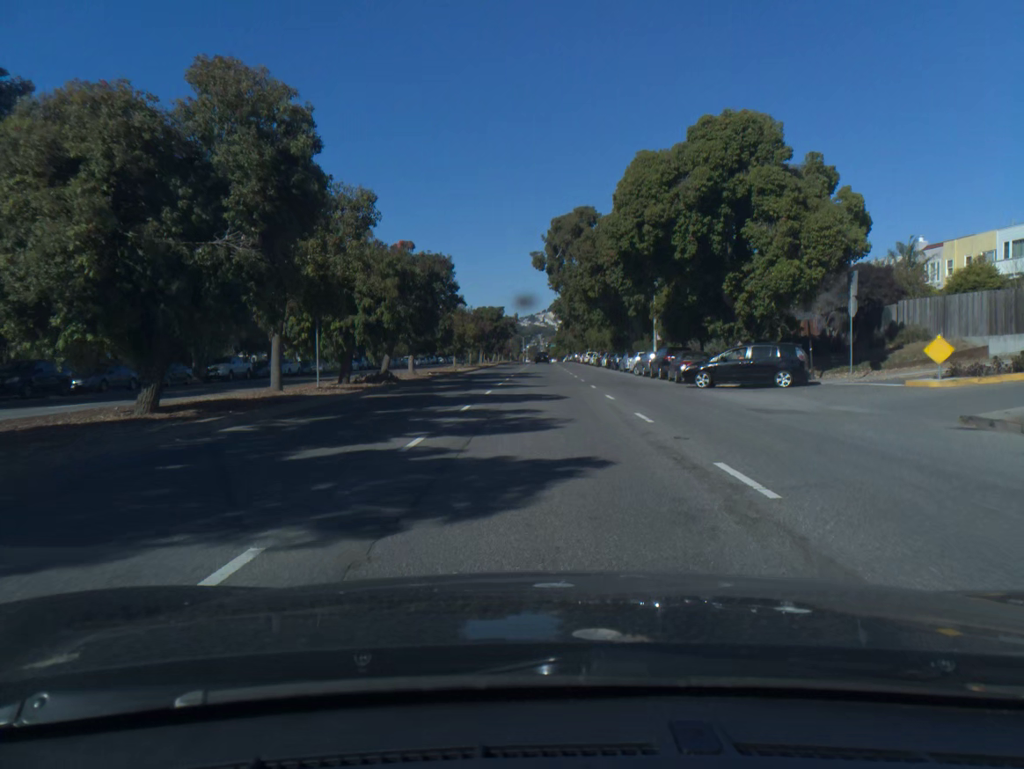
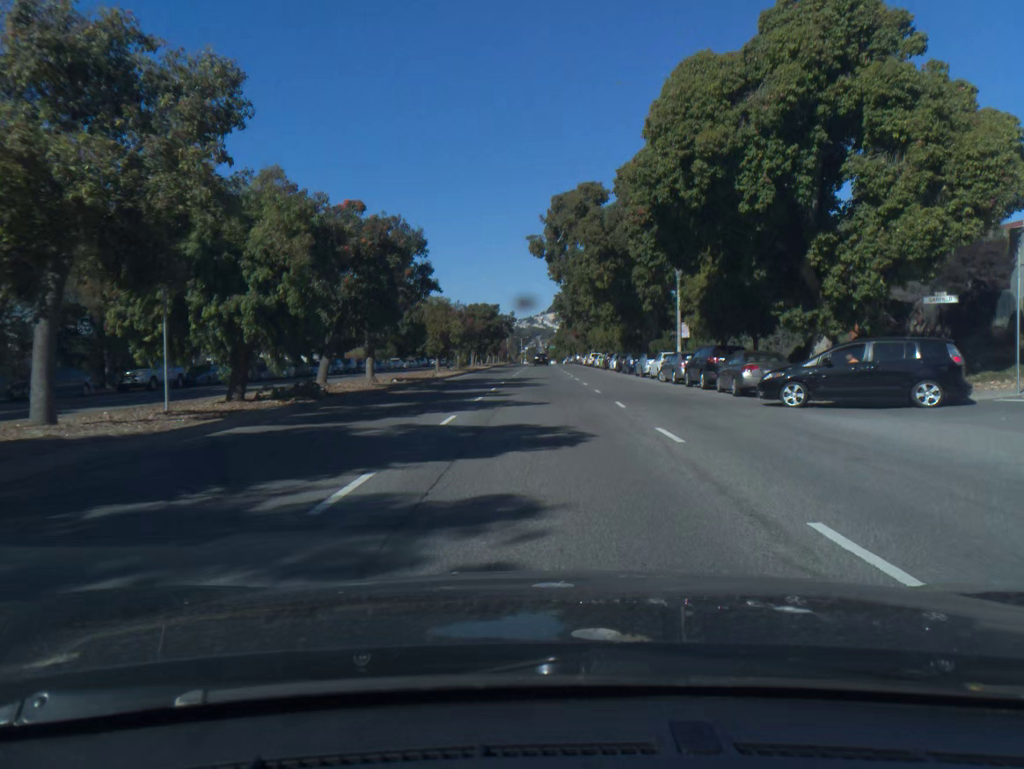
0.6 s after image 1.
(0.0, +10.5) m; 0°
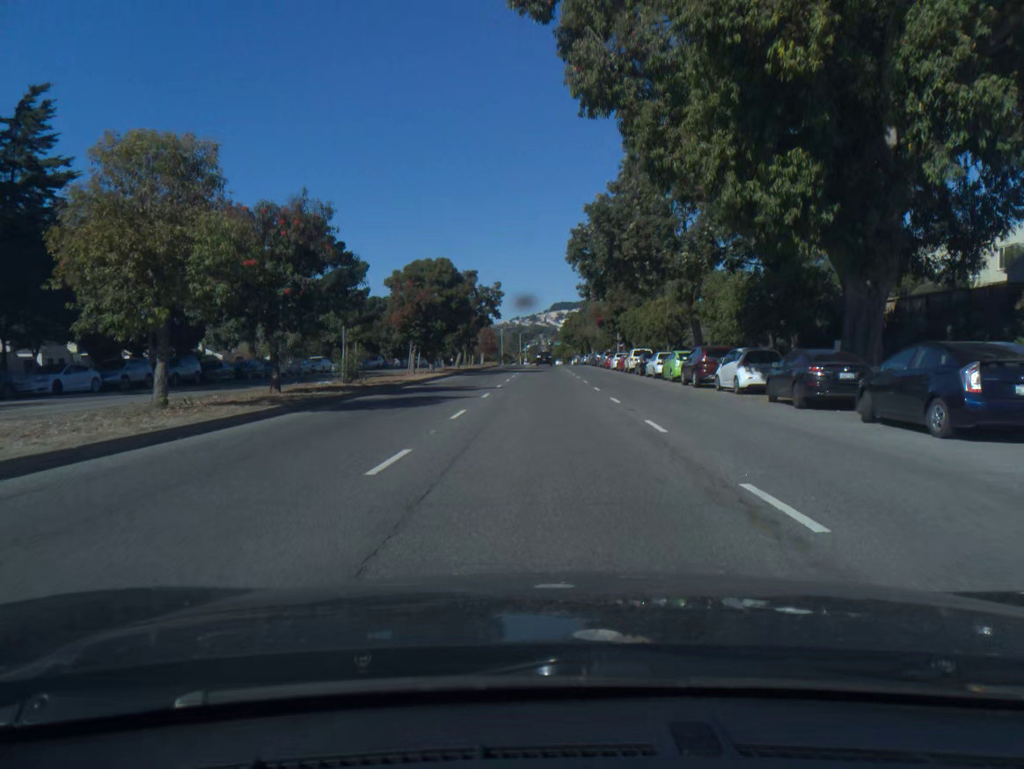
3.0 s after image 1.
(0.0, +42.2) m; 0°
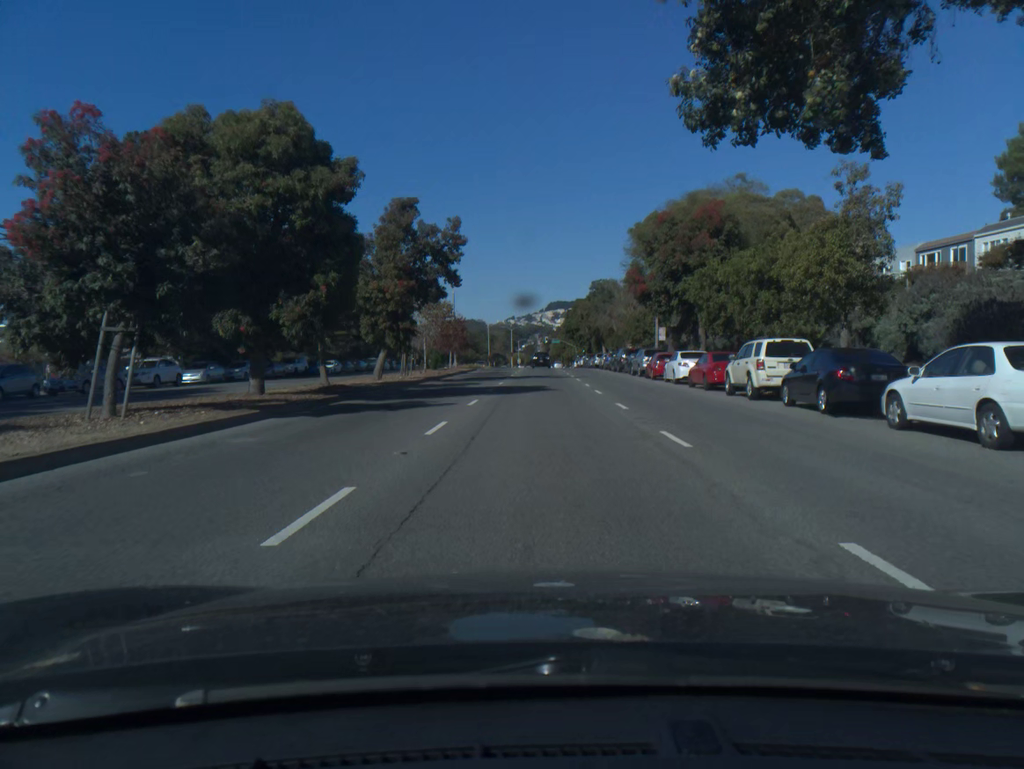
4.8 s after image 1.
(0.0, +32.0) m; 0°
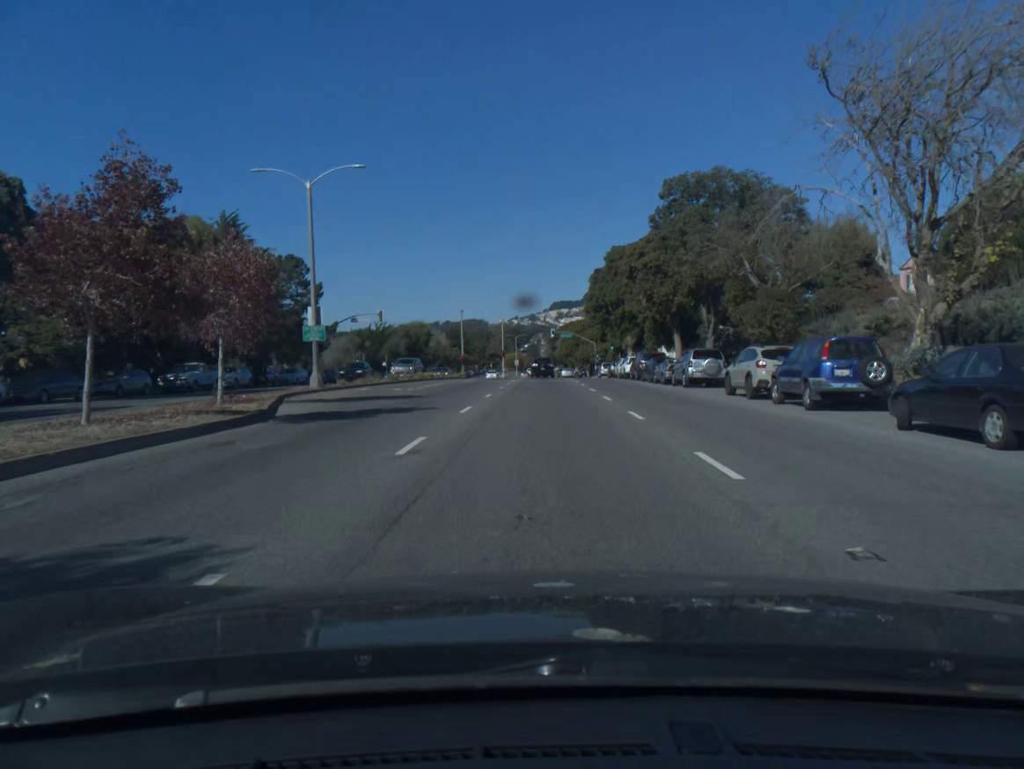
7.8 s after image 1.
(+0.1, +53.6) m; 0°
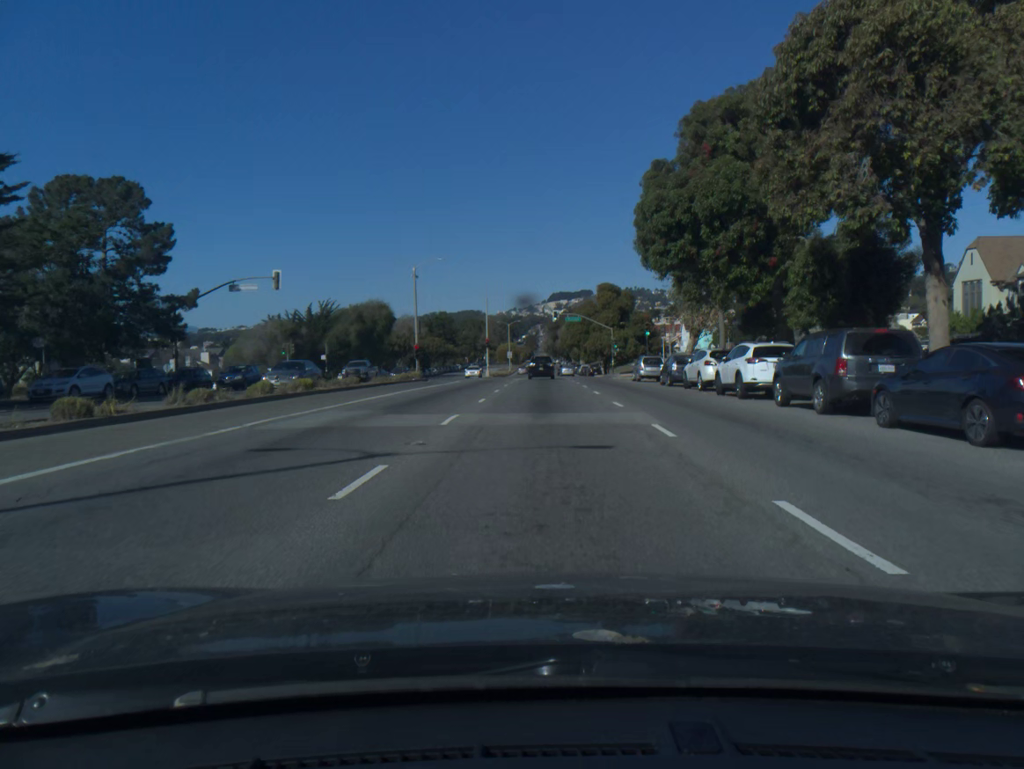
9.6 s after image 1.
(0.0, +32.2) m; 0°
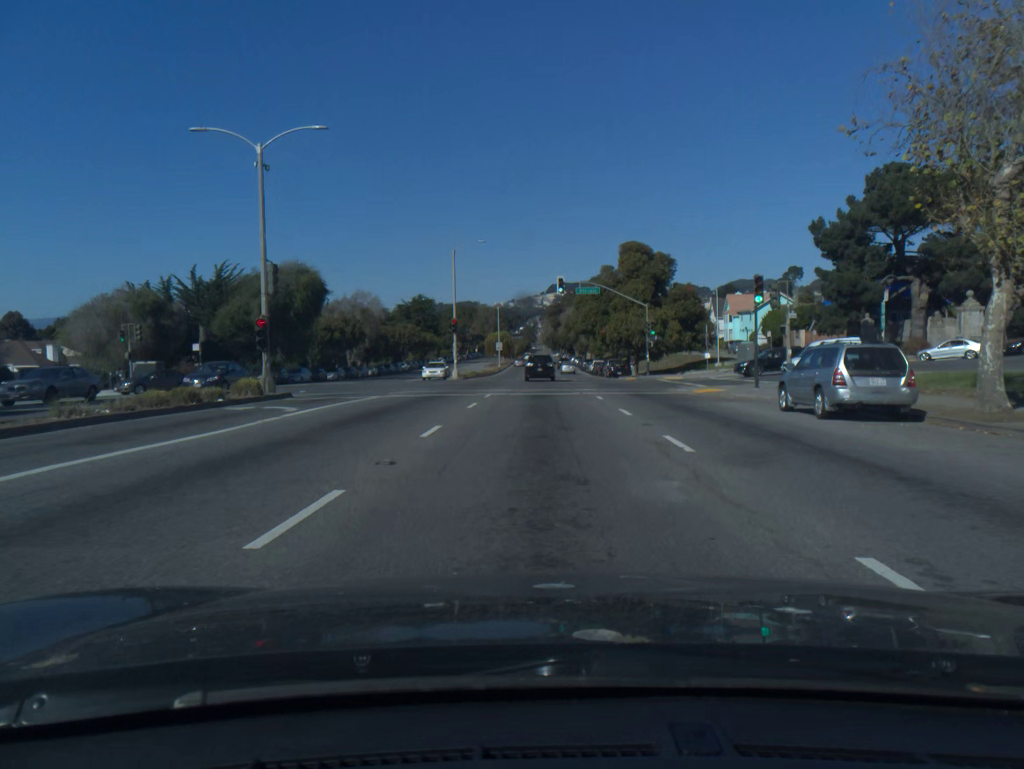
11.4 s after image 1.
(0.0, +31.5) m; 0°
